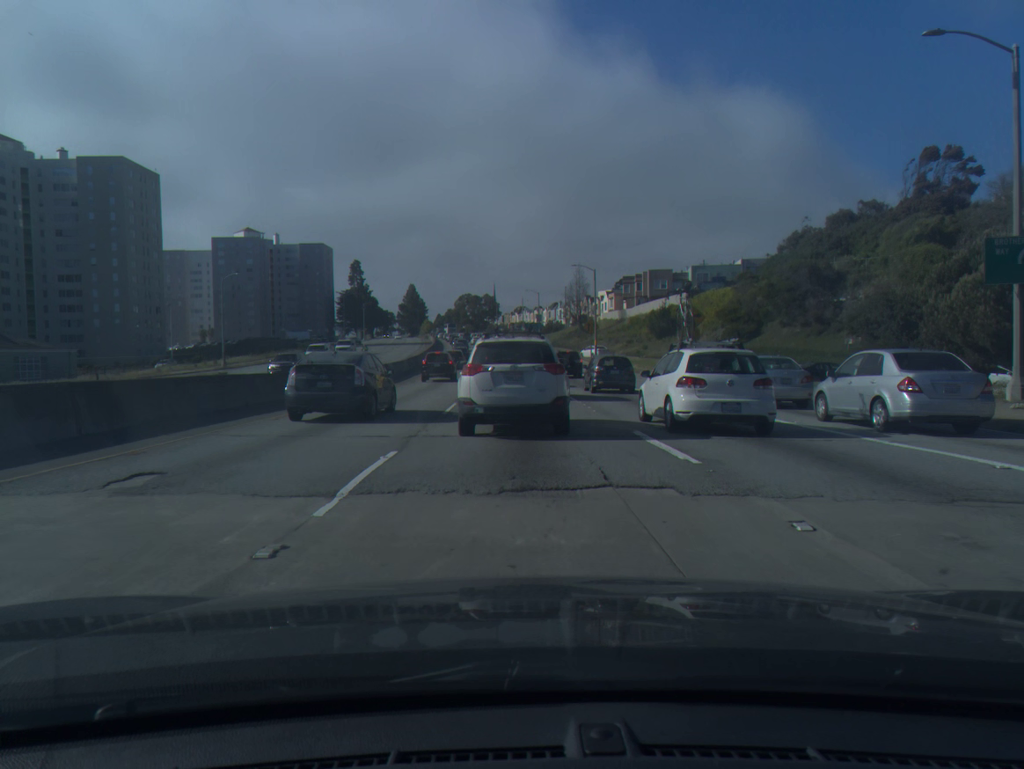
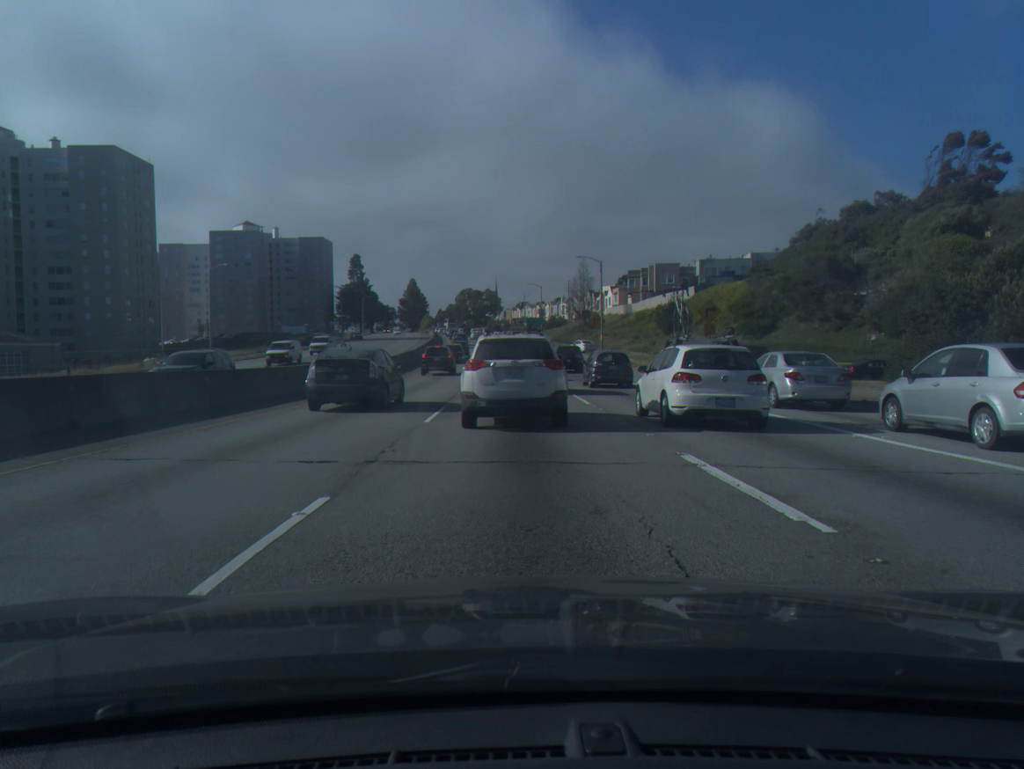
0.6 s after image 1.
(0.0, +3.9) m; 0°
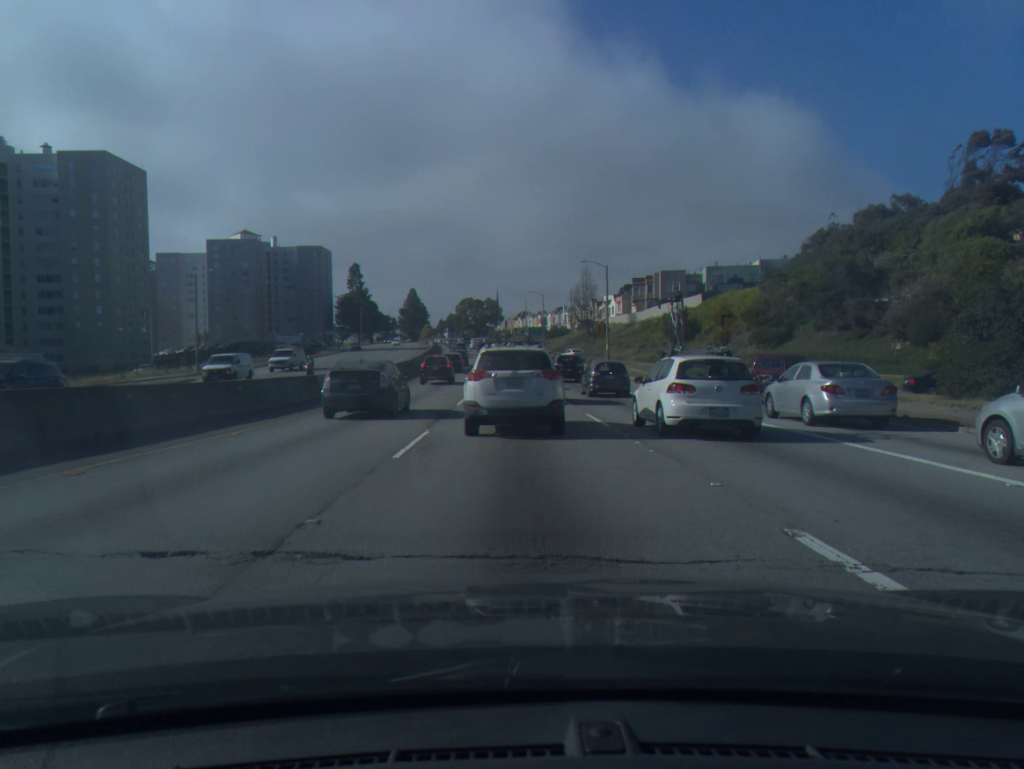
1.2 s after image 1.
(0.0, +3.9) m; 0°
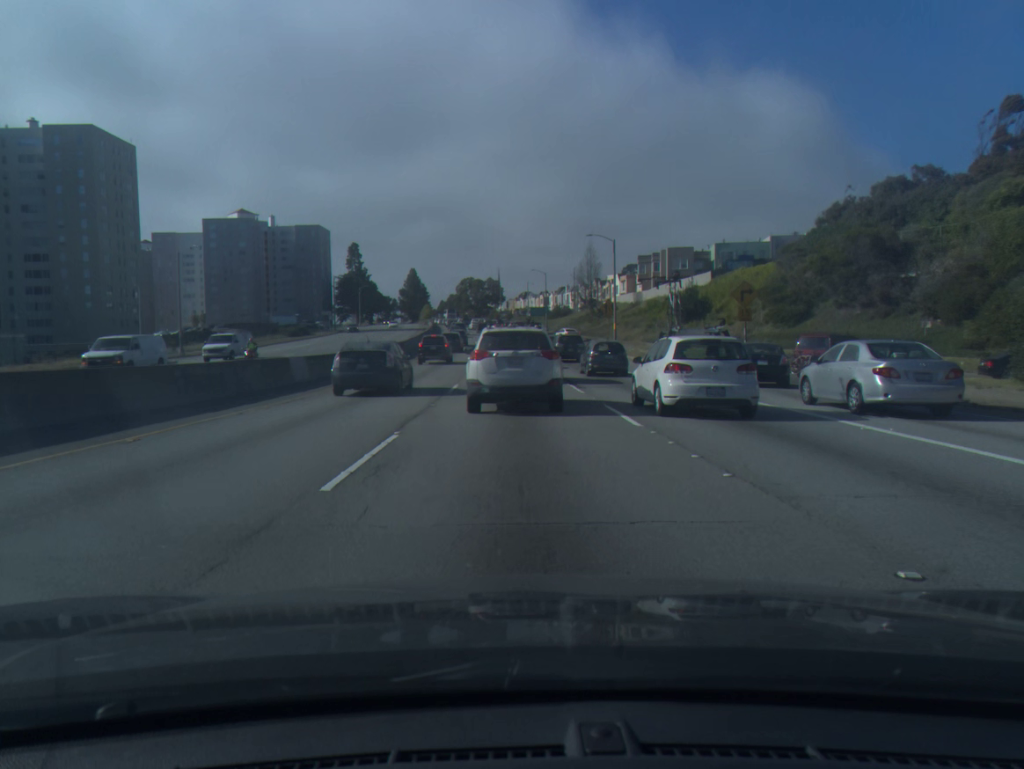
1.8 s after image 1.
(0.0, +4.1) m; 0°
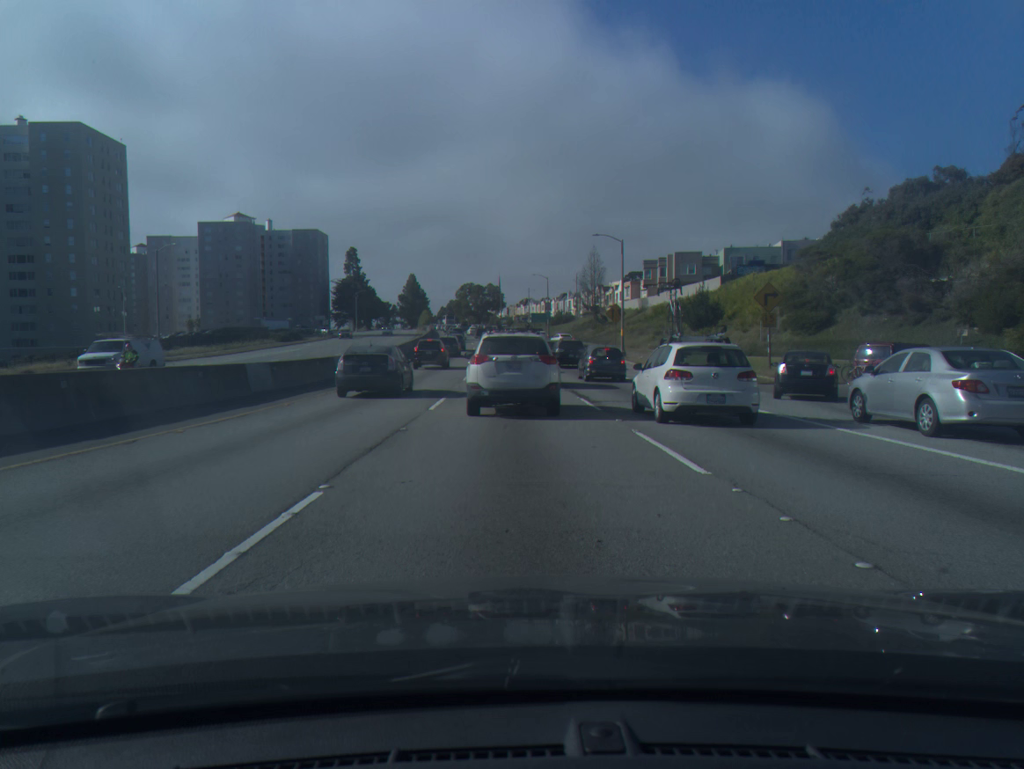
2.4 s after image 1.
(0.0, +4.2) m; 0°
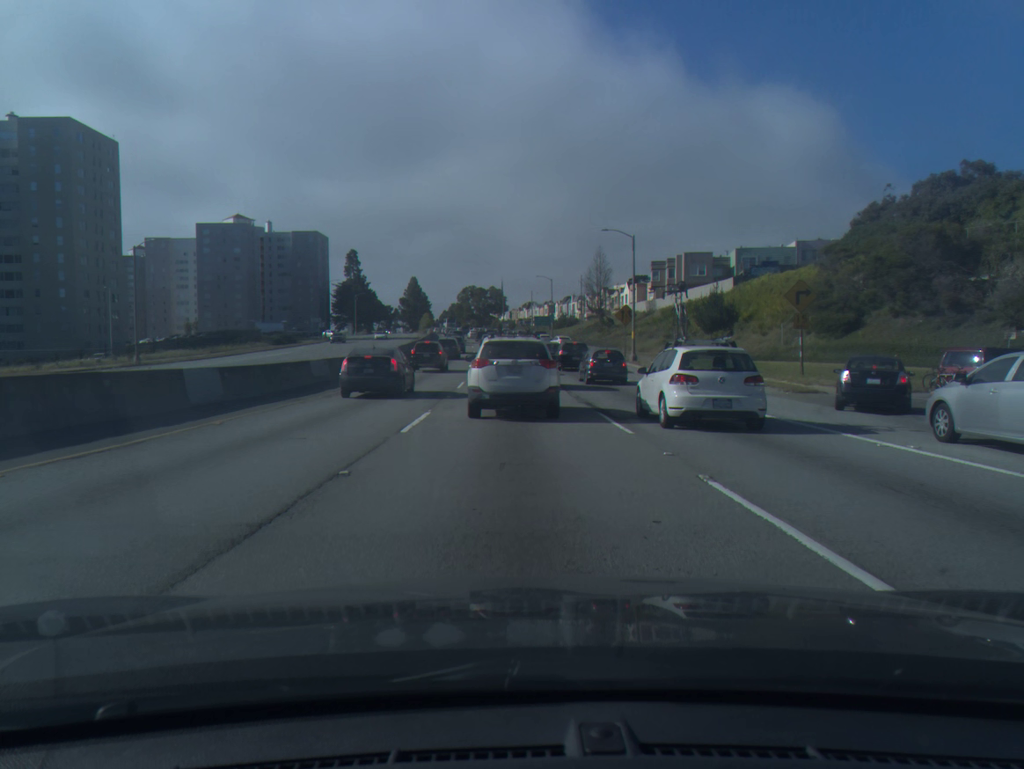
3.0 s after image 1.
(0.0, +4.4) m; 0°
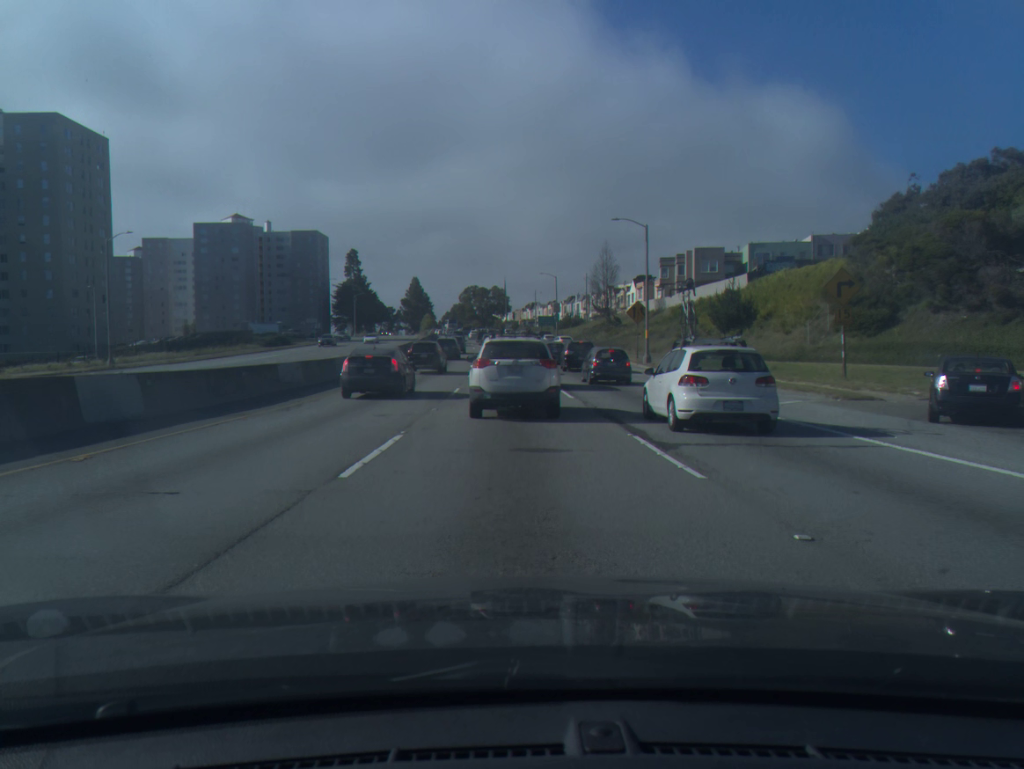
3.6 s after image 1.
(0.0, +4.6) m; 0°
